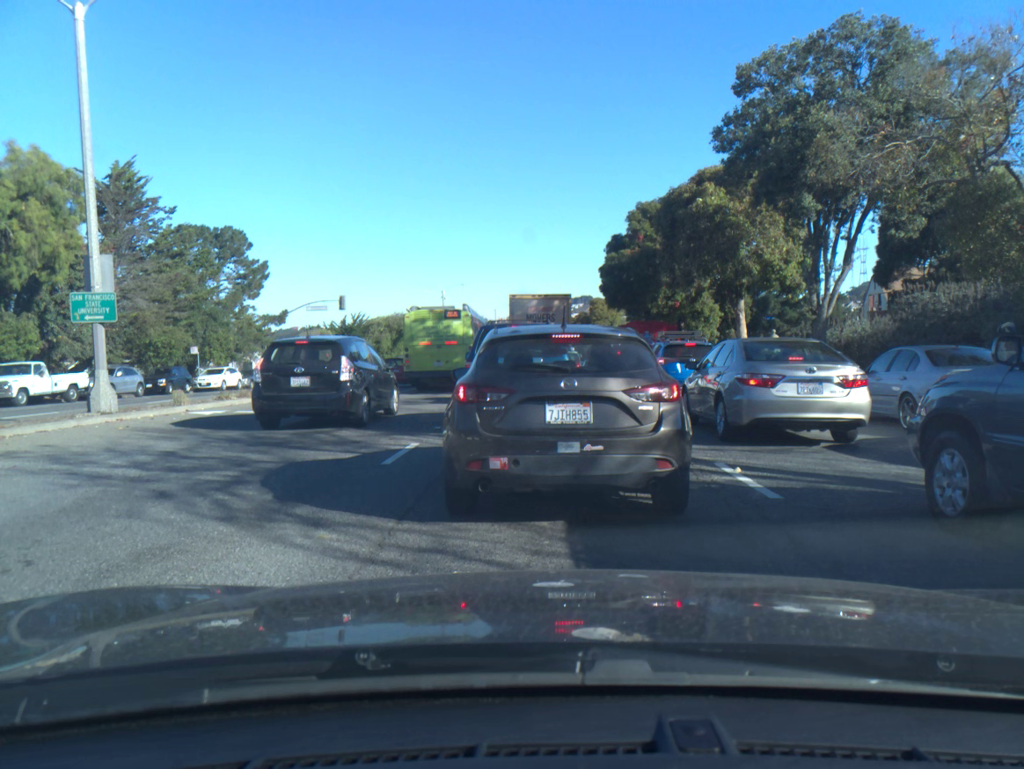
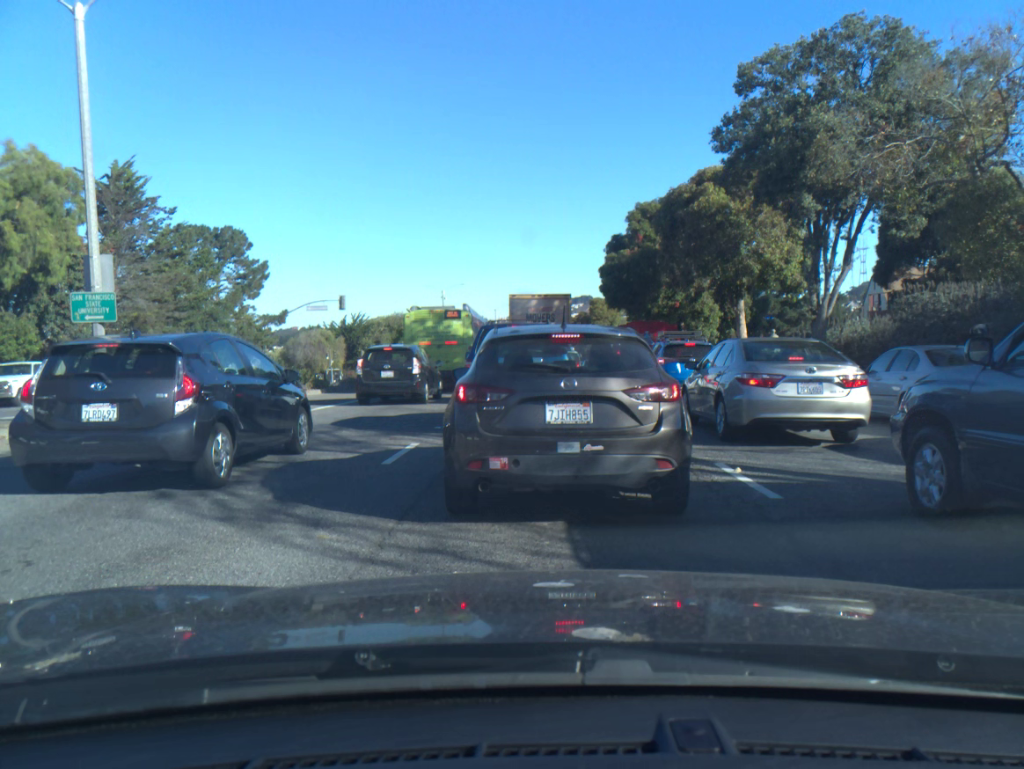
(0.0, 0.0) m; 0°
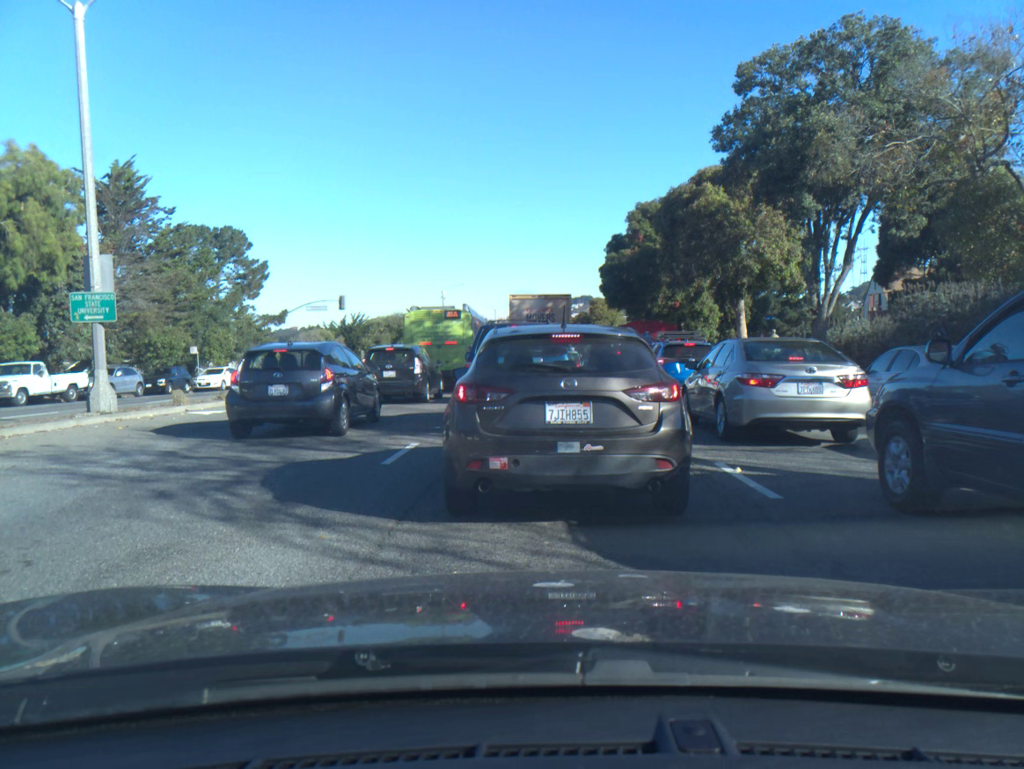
(0.0, 0.0) m; 0°
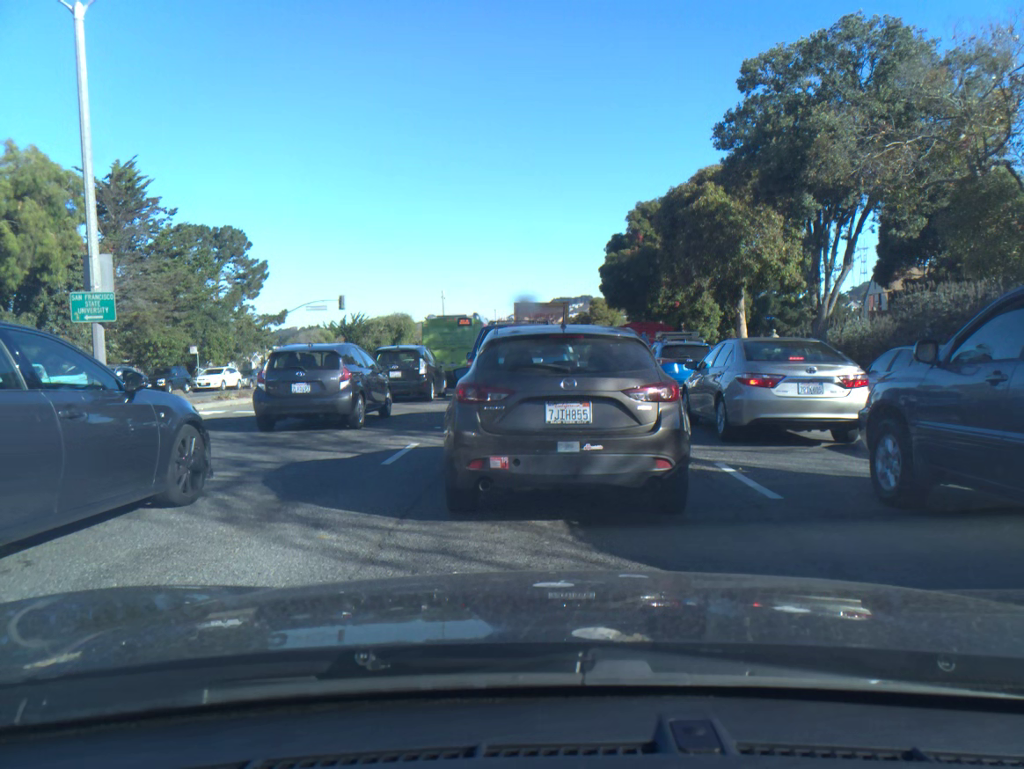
(0.0, 0.0) m; 0°
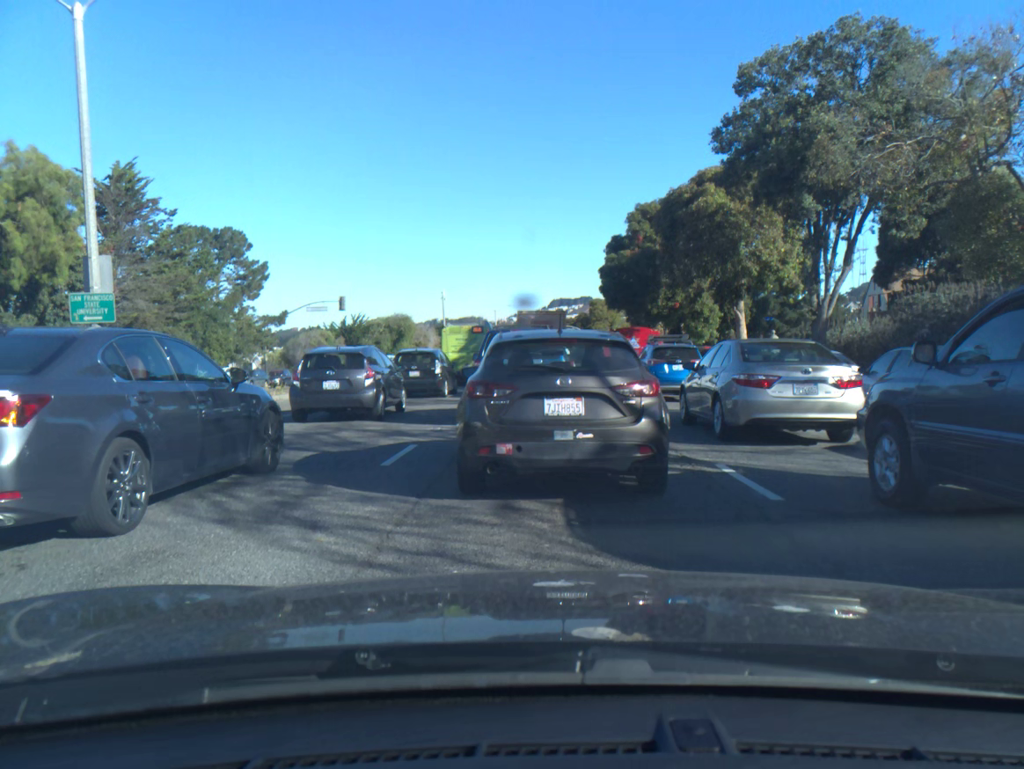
(0.0, 0.0) m; 0°
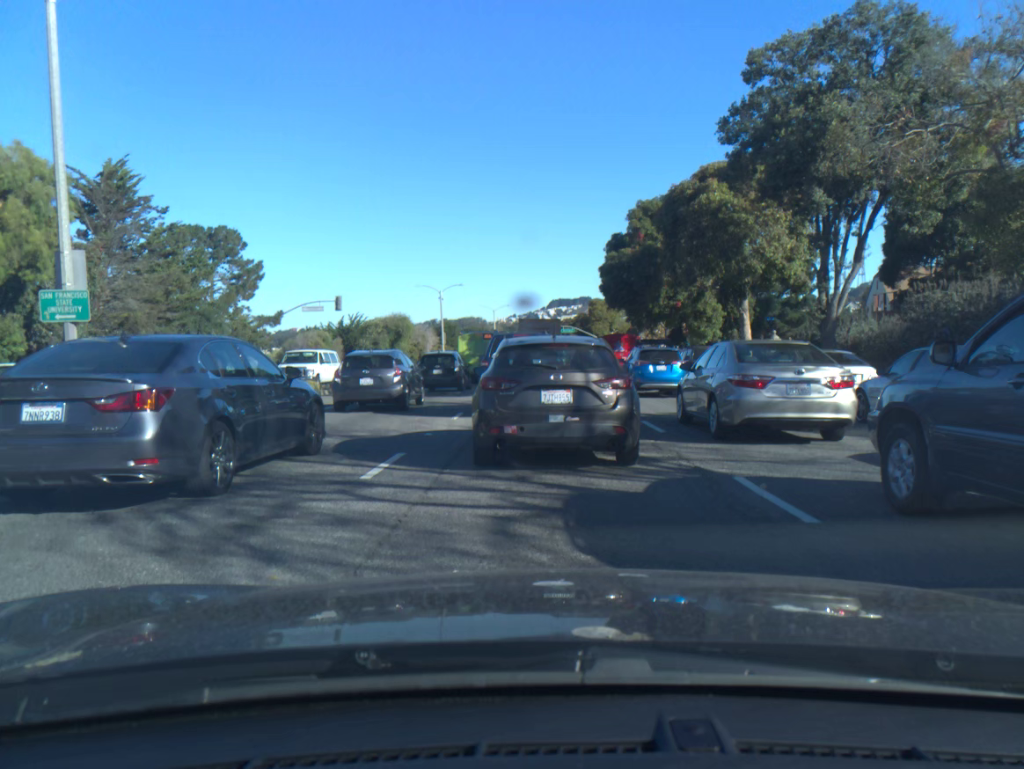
(0.0, +0.8) m; 0°
